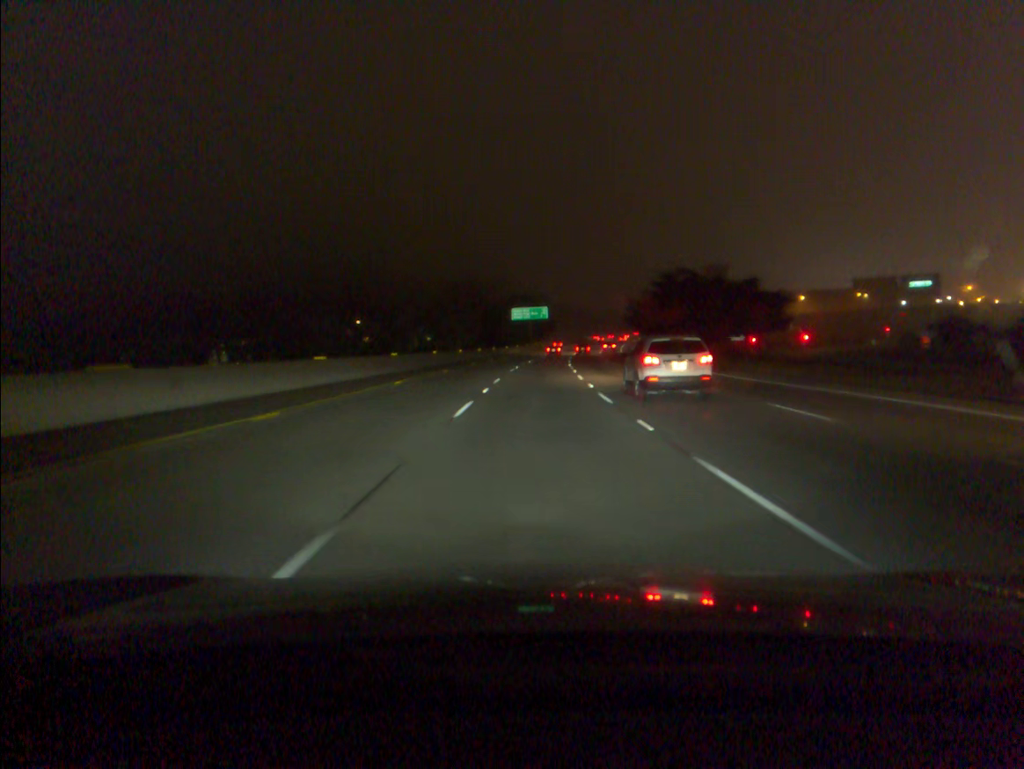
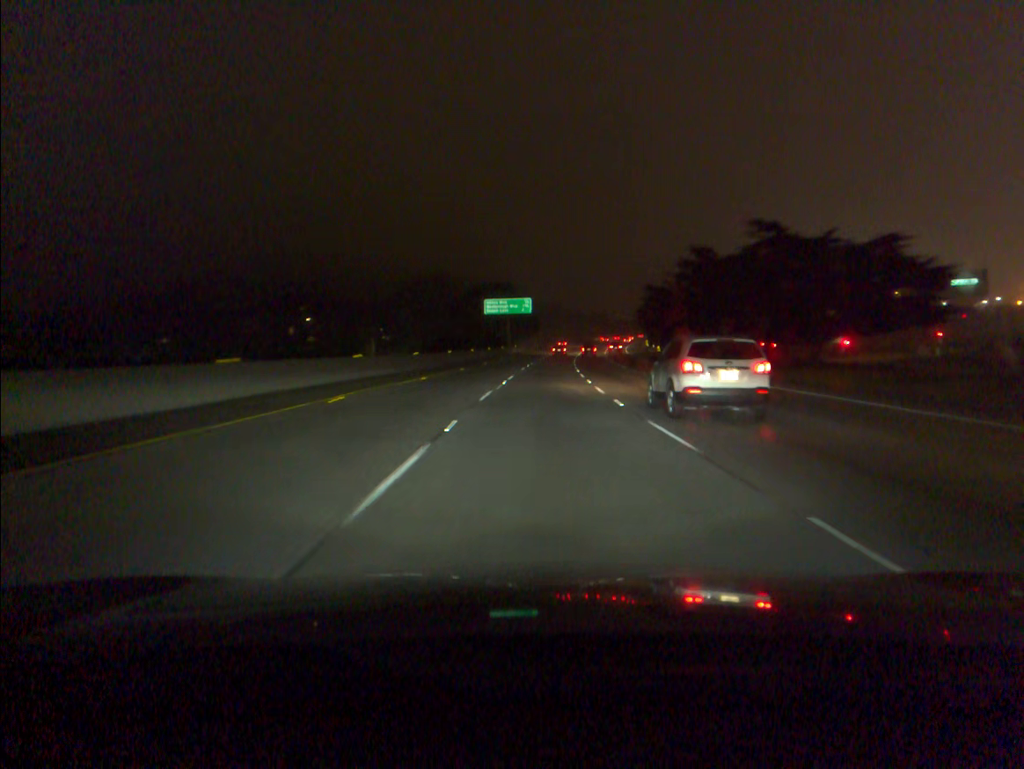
(+0.5, +38.7) m; +2°
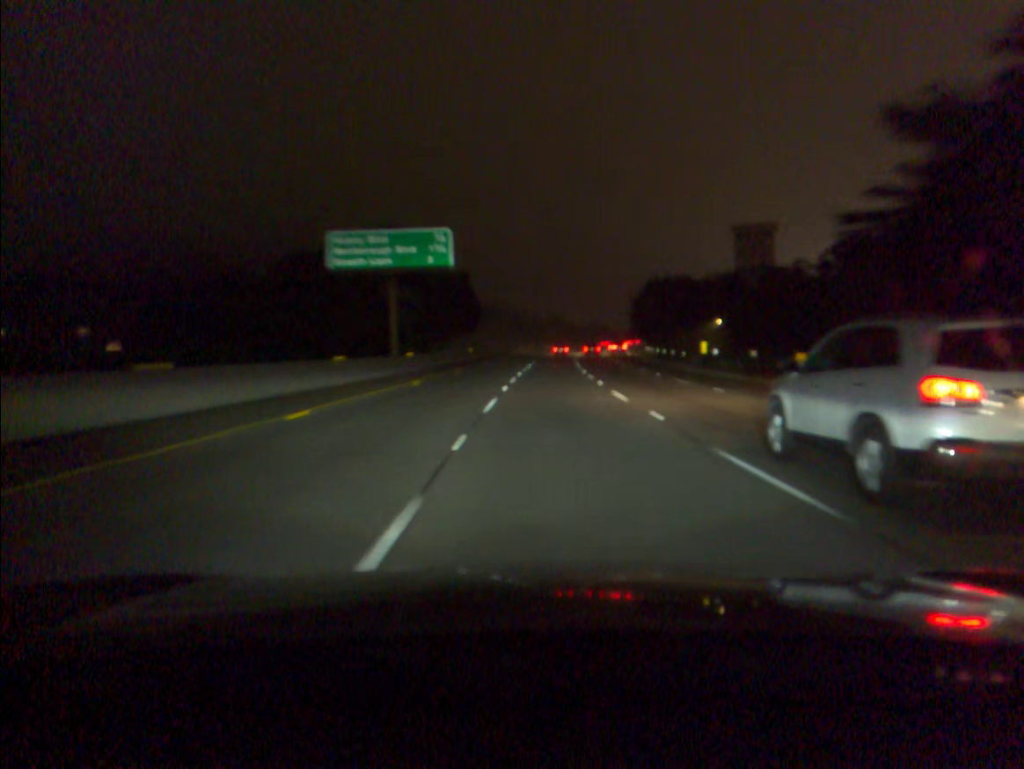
(+2.4, +77.1) m; +4°
